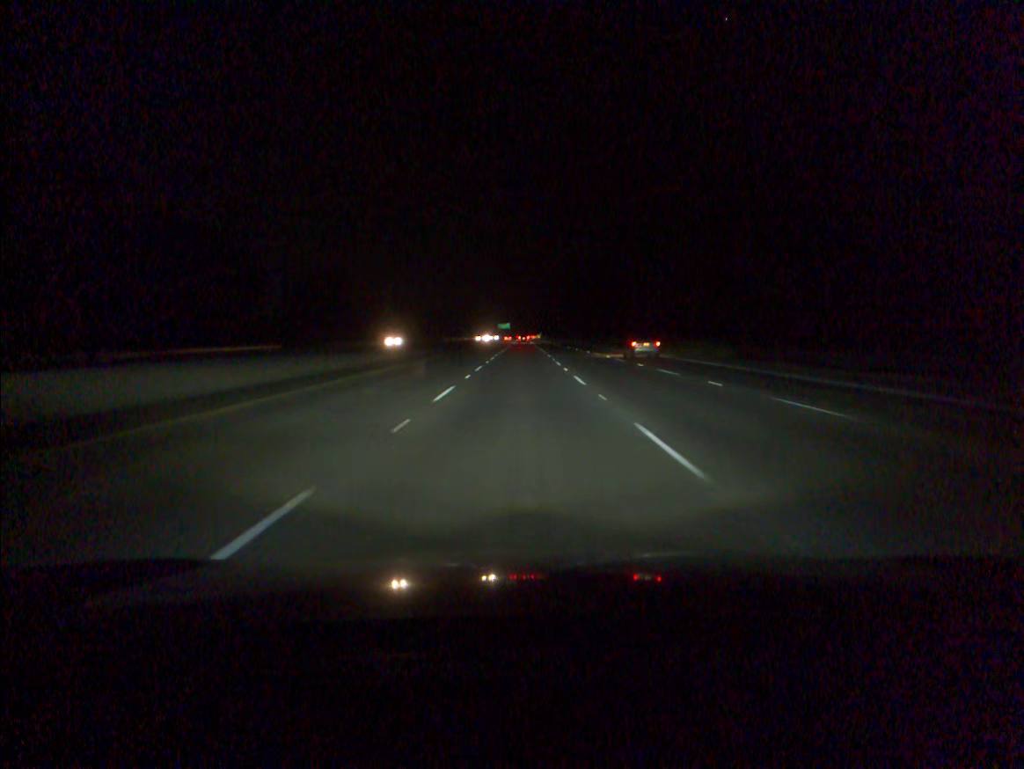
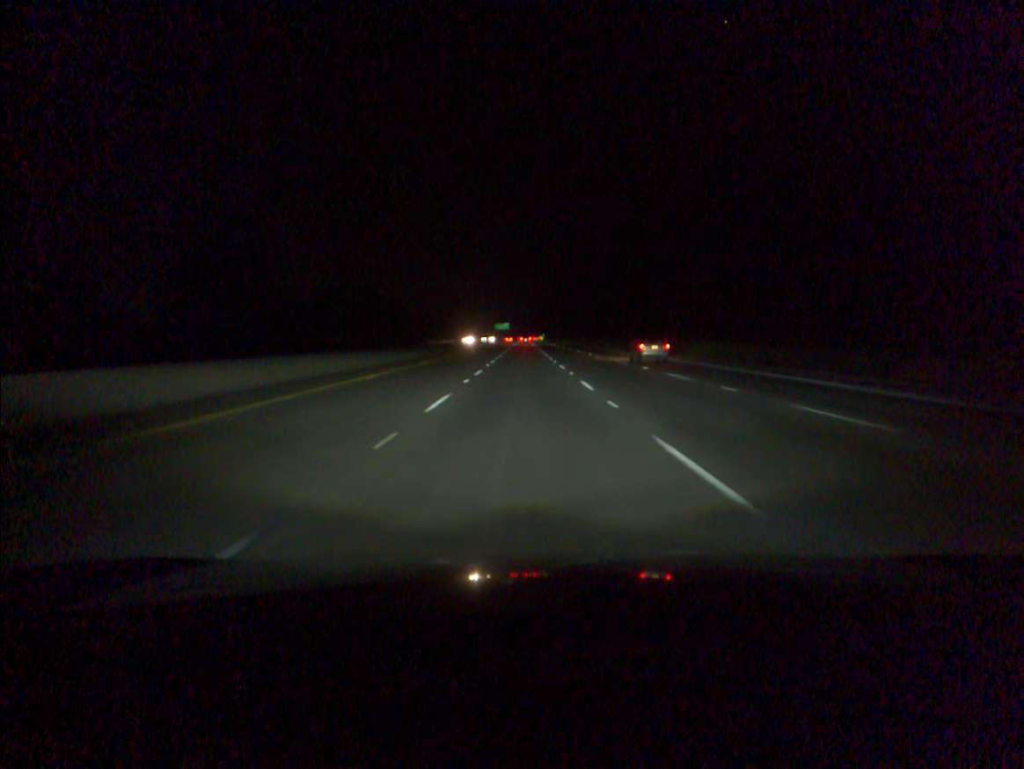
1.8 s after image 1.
(0.0, +59.6) m; 0°
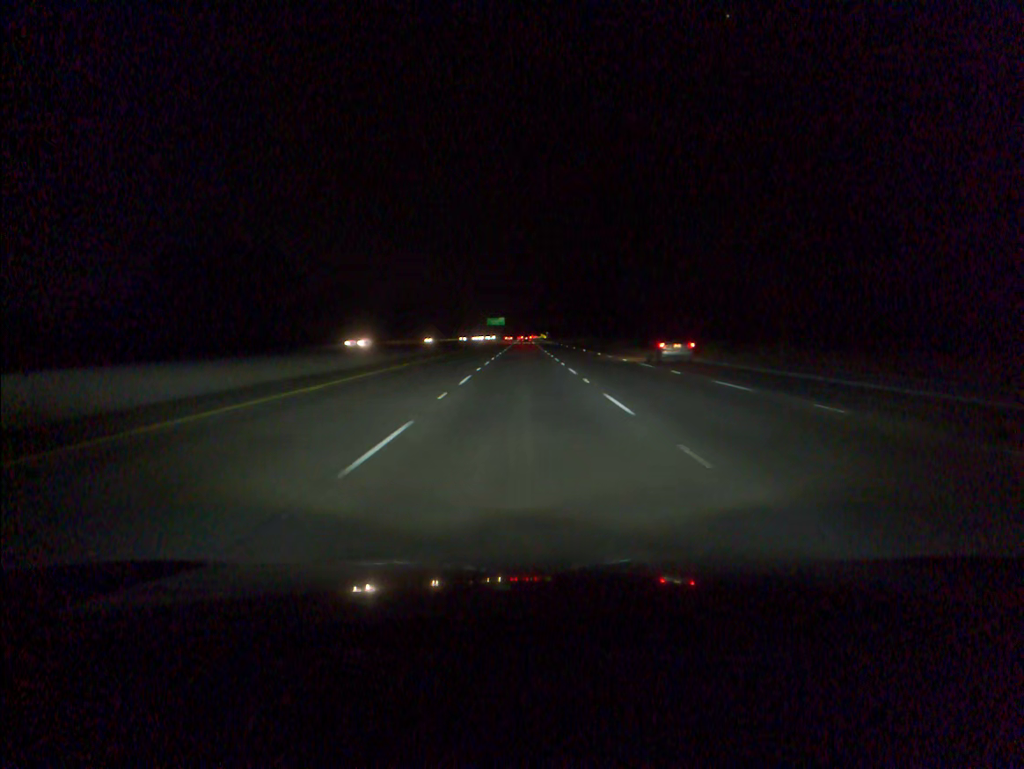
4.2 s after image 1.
(0.0, +79.9) m; 0°
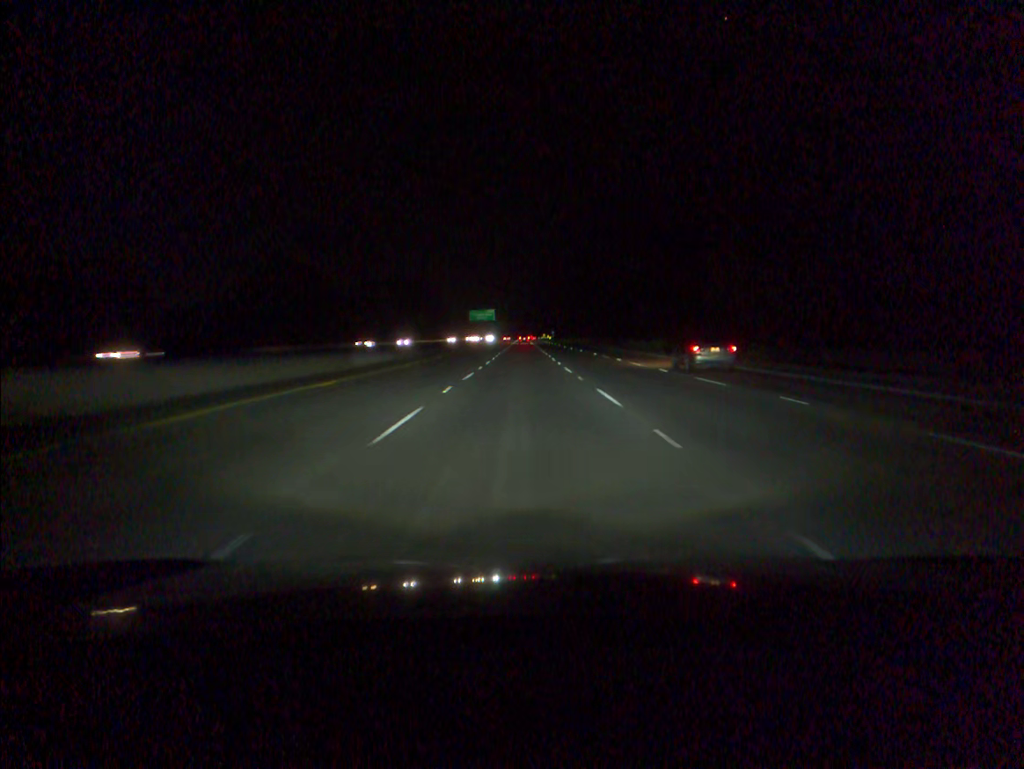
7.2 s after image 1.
(+0.1, +100.7) m; 0°
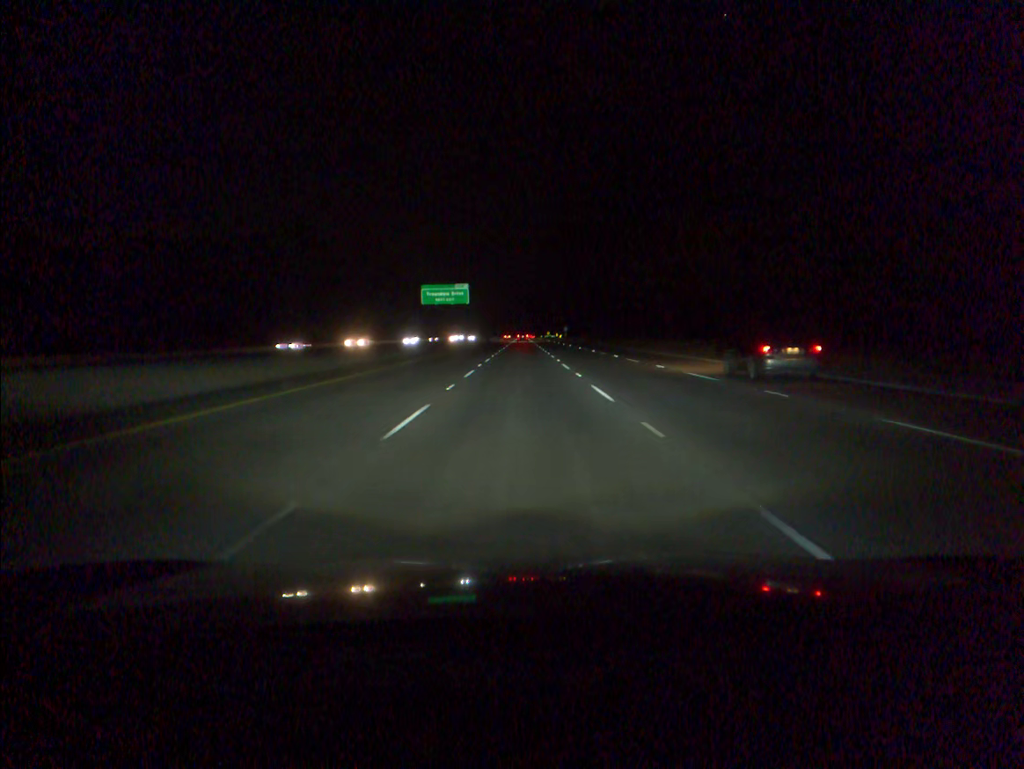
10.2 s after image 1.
(0.0, +101.1) m; 0°
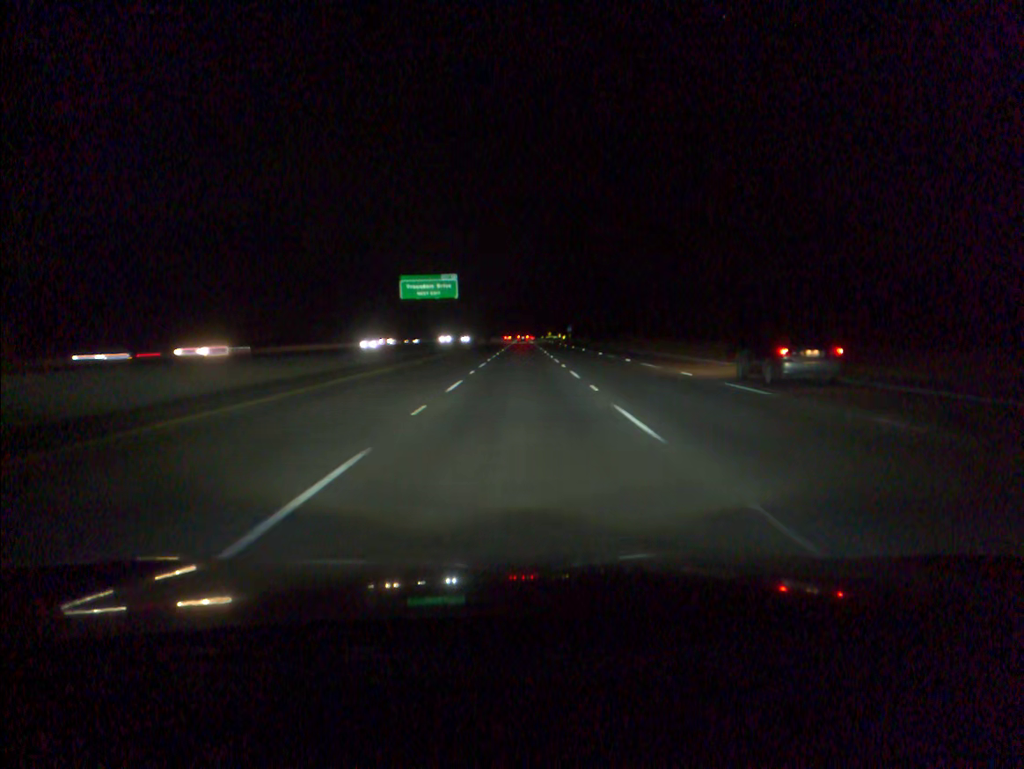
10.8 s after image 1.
(0.0, +20.2) m; 0°
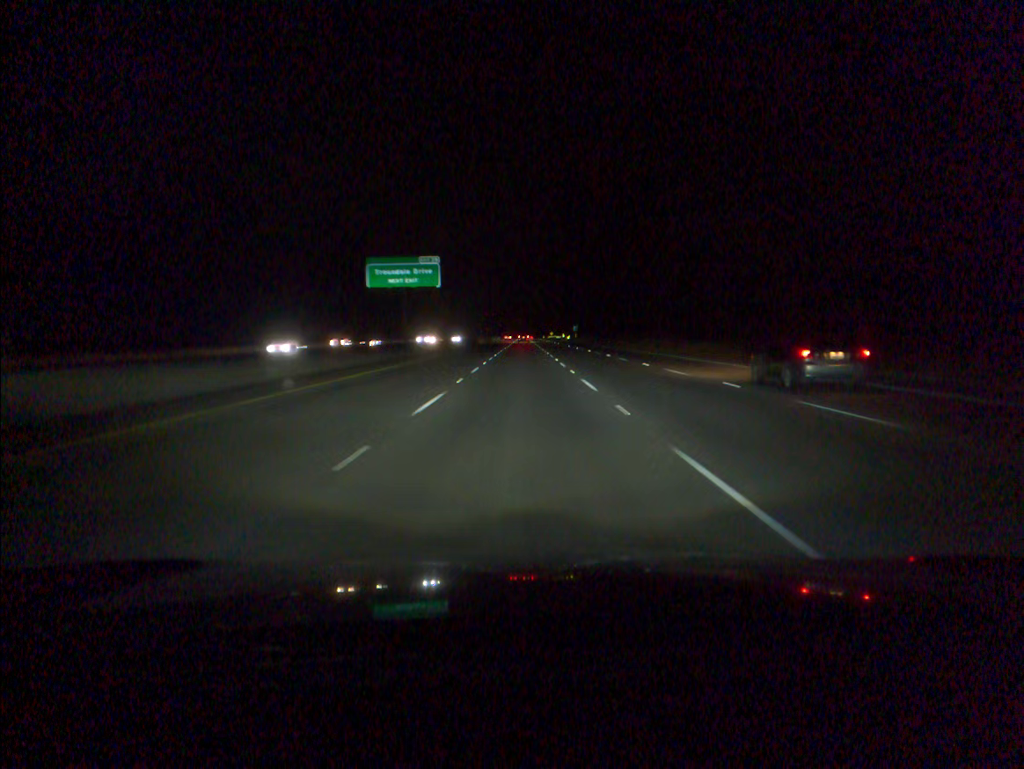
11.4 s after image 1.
(0.0, +20.2) m; 0°
